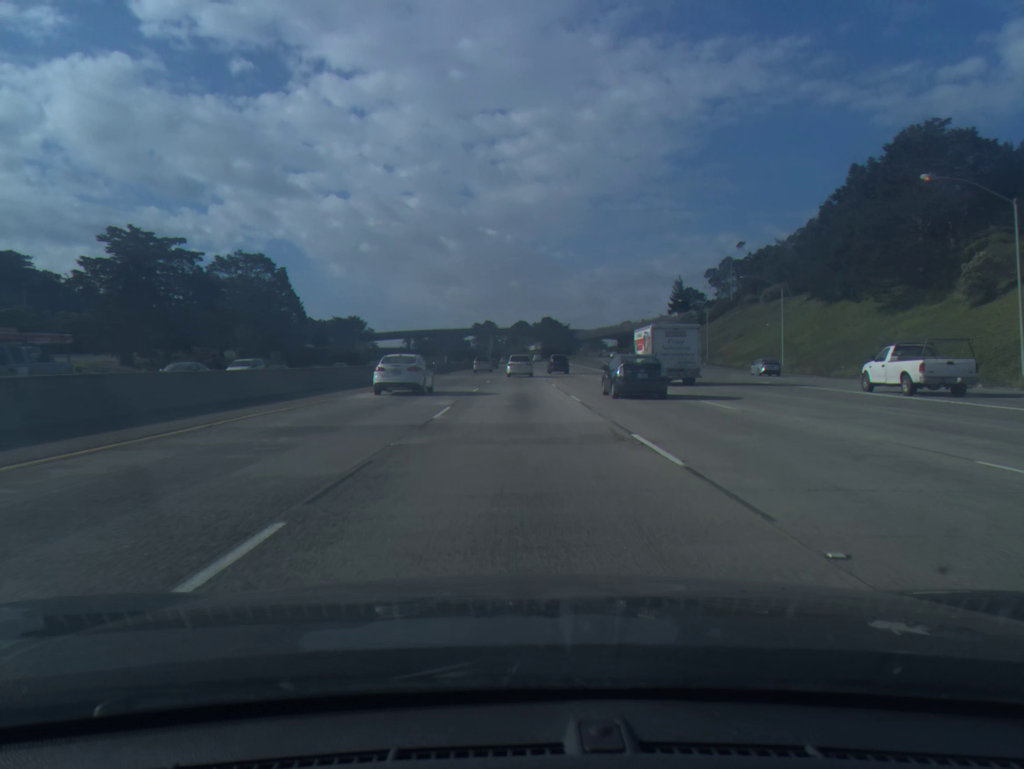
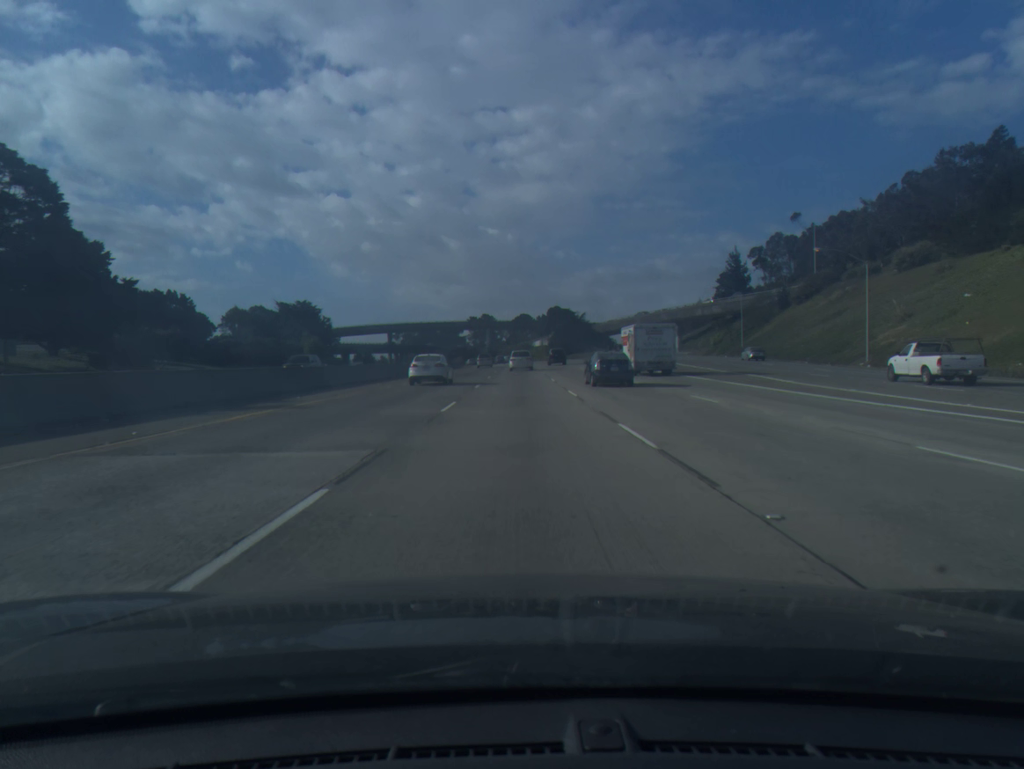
(-0.1, +57.0) m; 0°
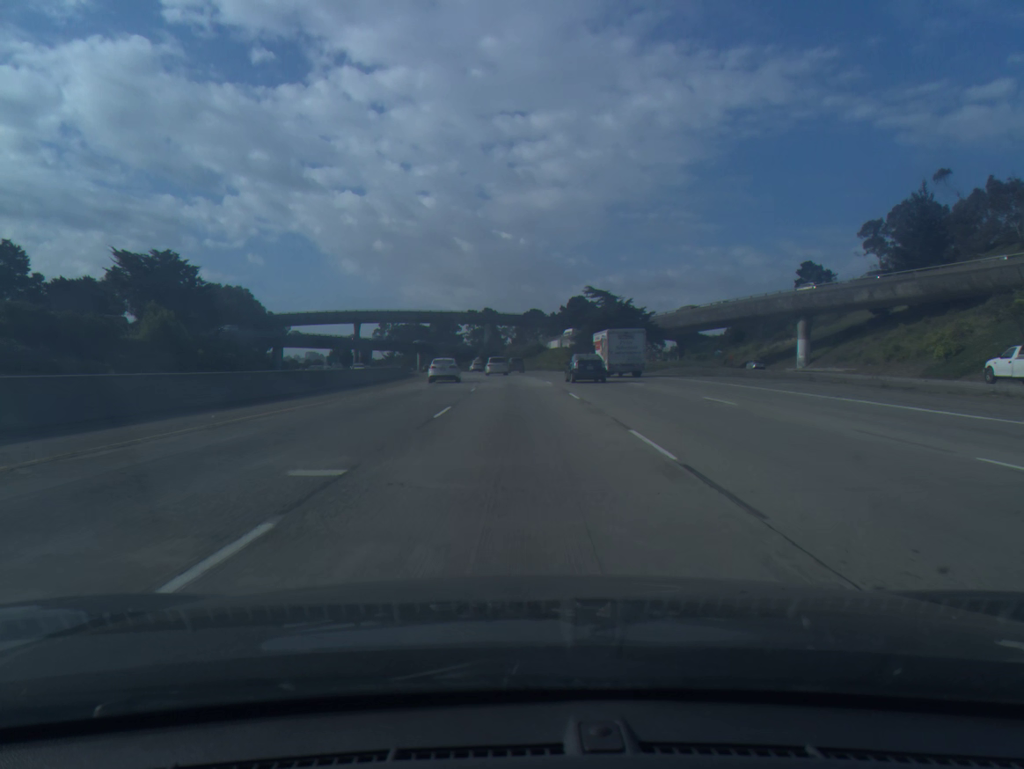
(-0.2, +74.4) m; -1°
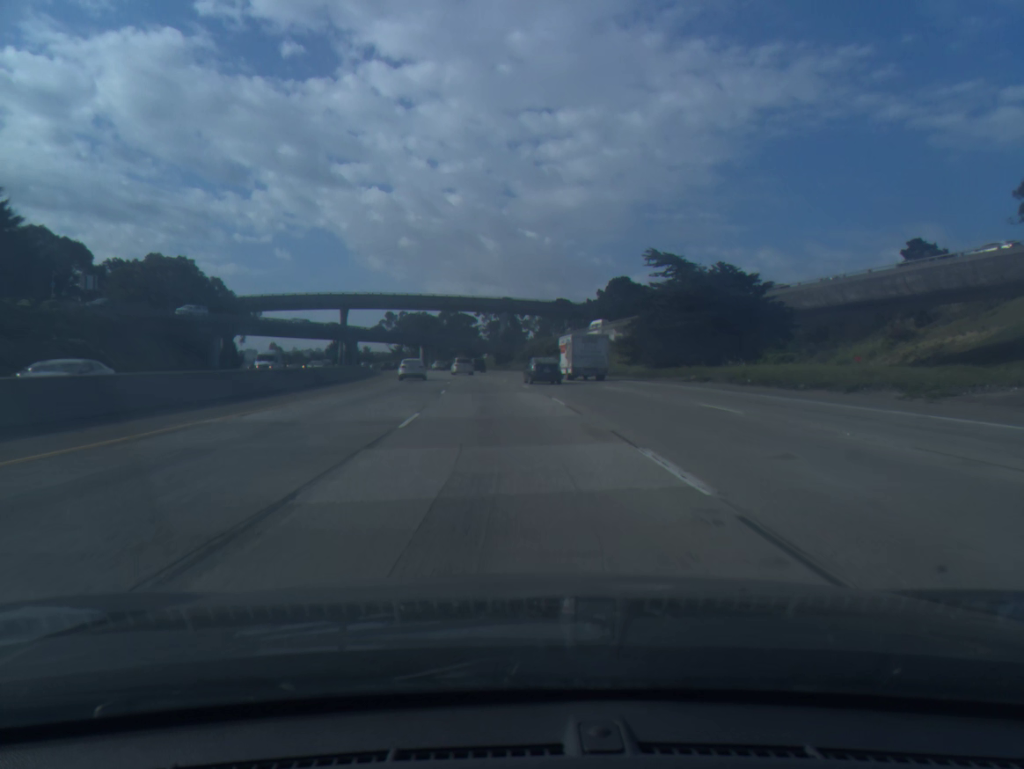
(-0.3, +46.1) m; -1°
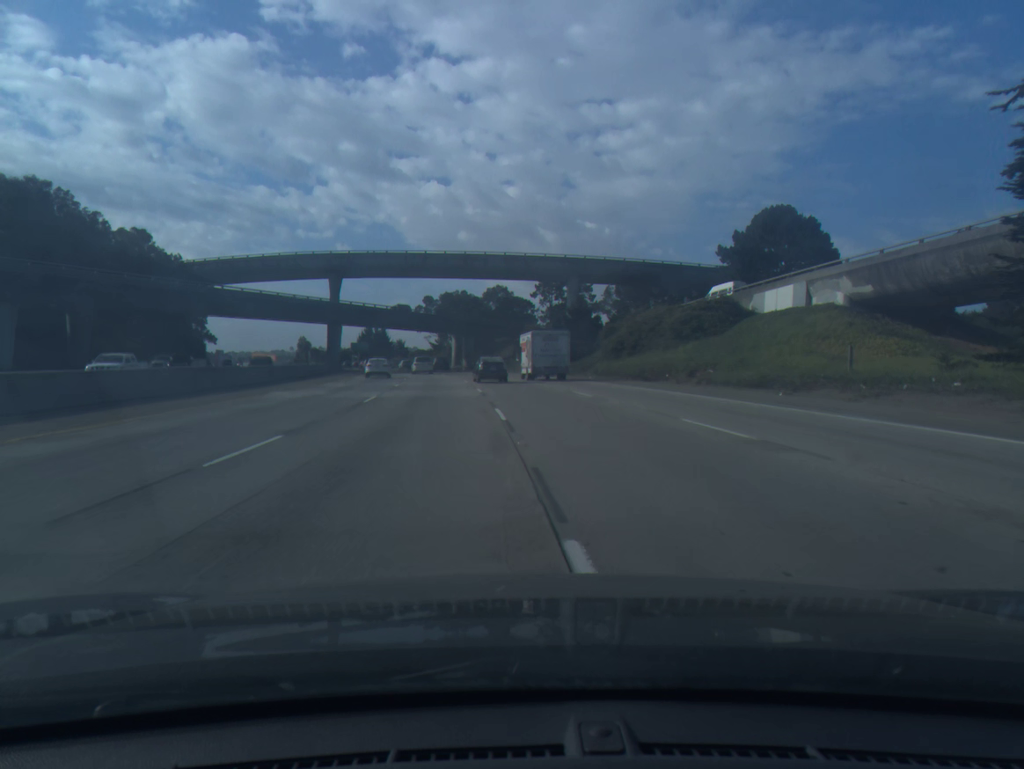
(-2.6, +63.7) m; -4°
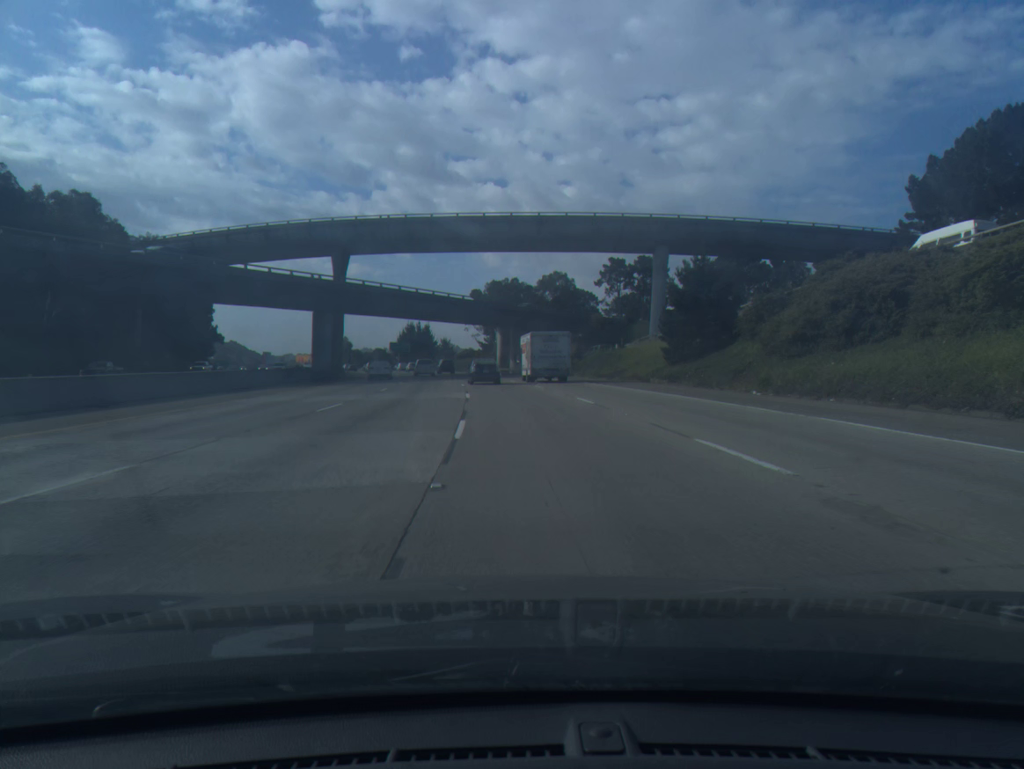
(-1.0, +32.8) m; -4°
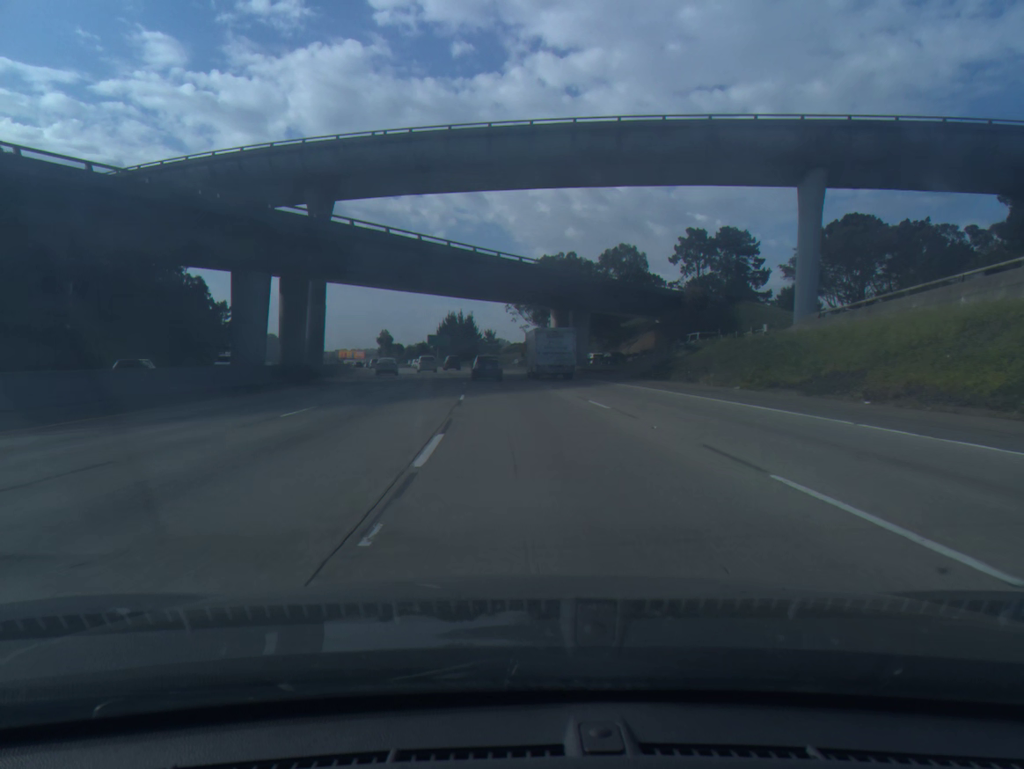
(-1.1, +33.0) m; -4°
